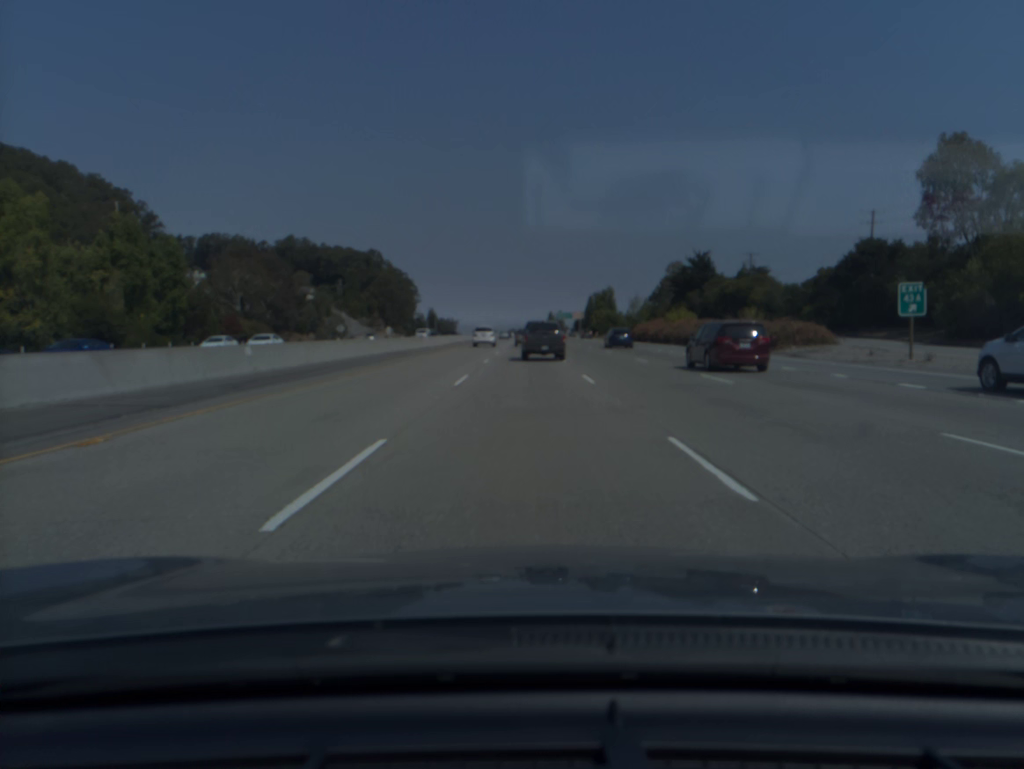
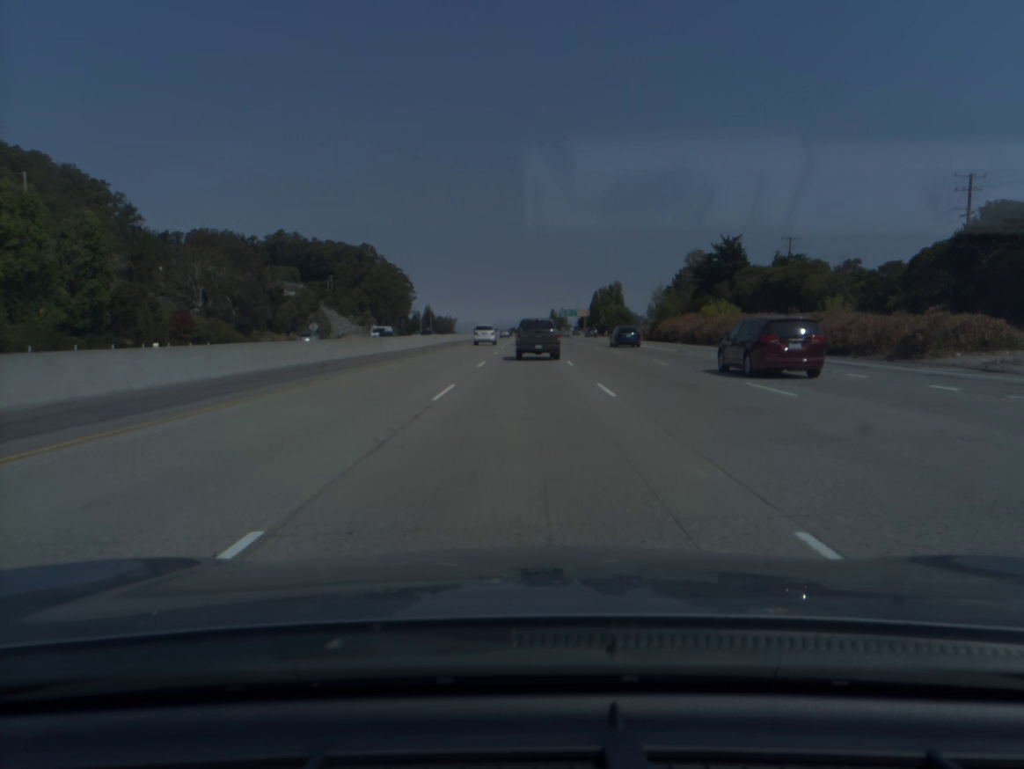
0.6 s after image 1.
(0.0, +19.3) m; 0°
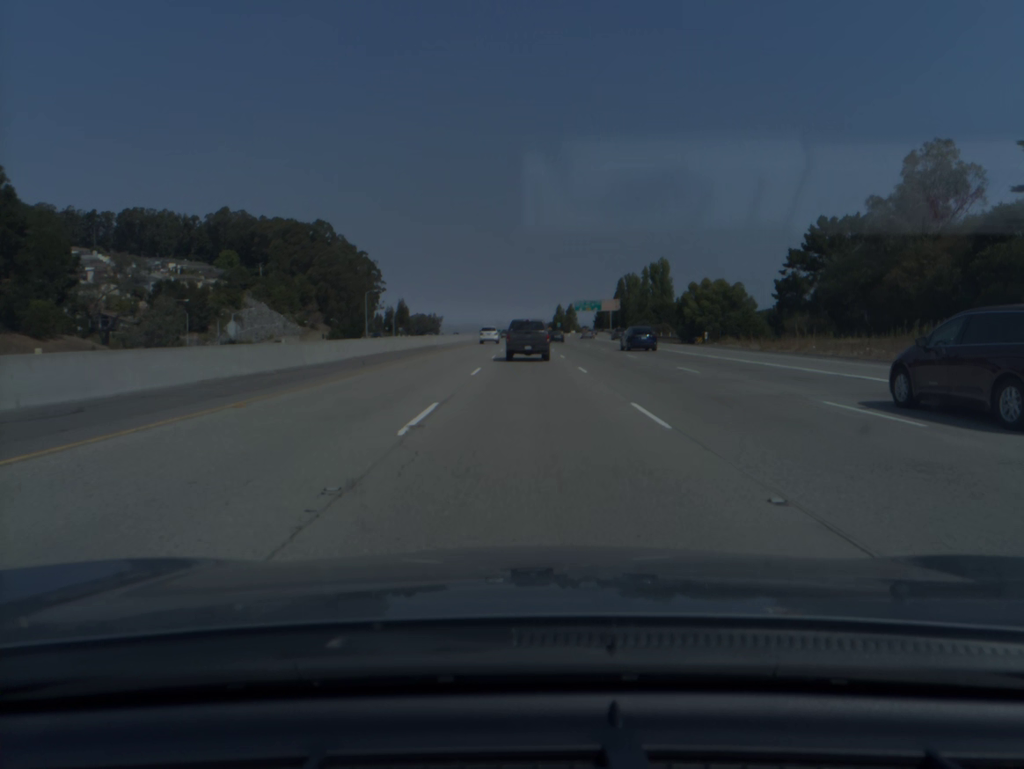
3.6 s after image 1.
(-0.2, +92.8) m; 0°
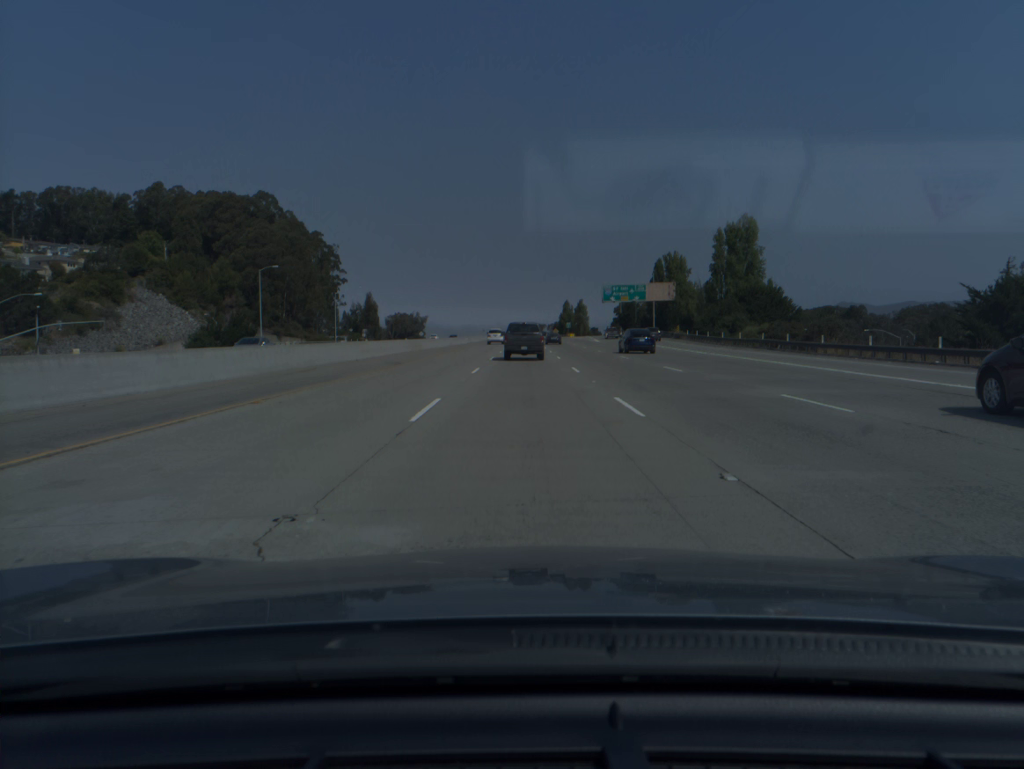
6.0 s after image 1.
(+0.1, +71.5) m; 0°
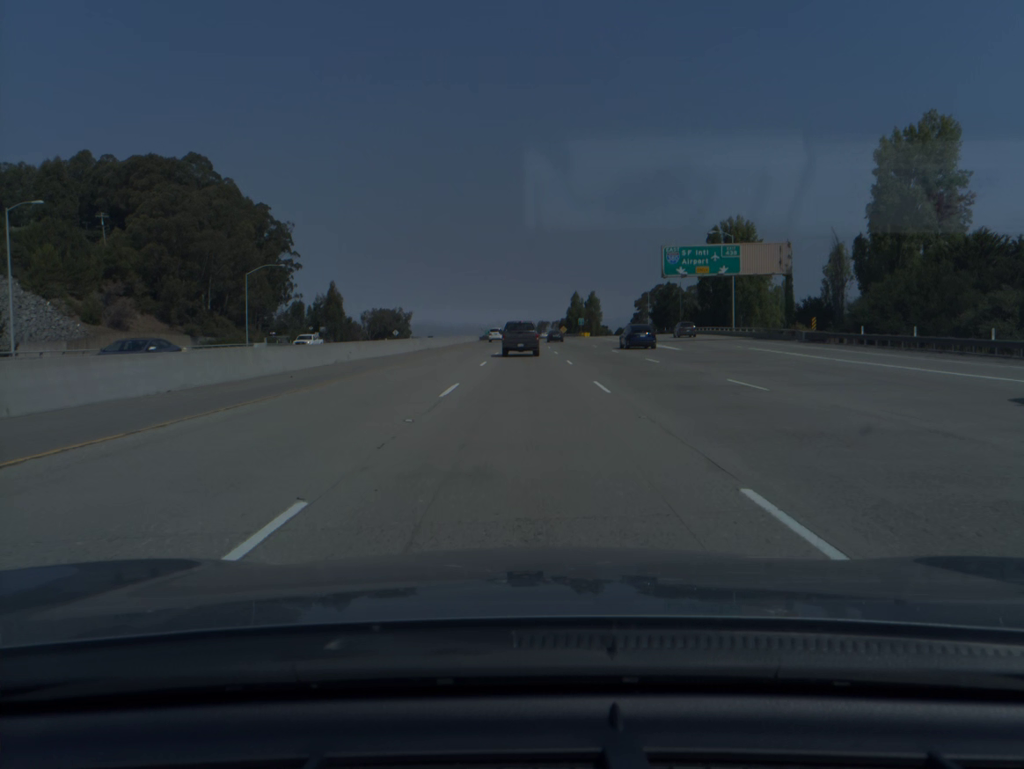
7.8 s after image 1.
(0.0, +53.5) m; 0°
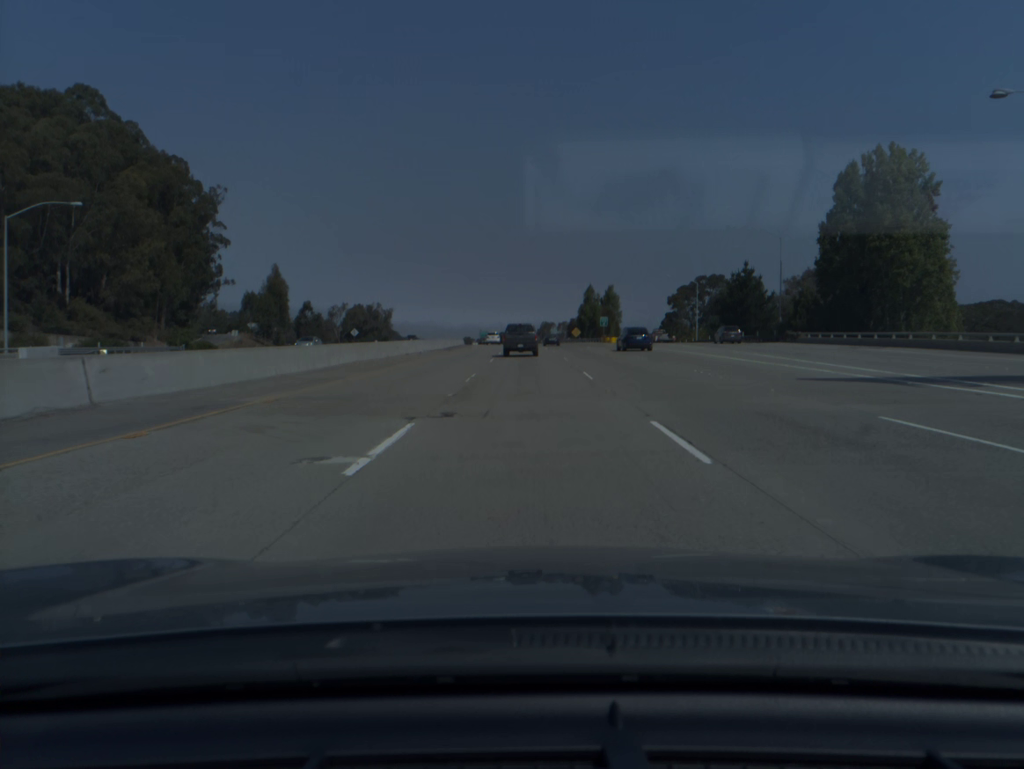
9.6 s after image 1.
(0.0, +53.4) m; 0°
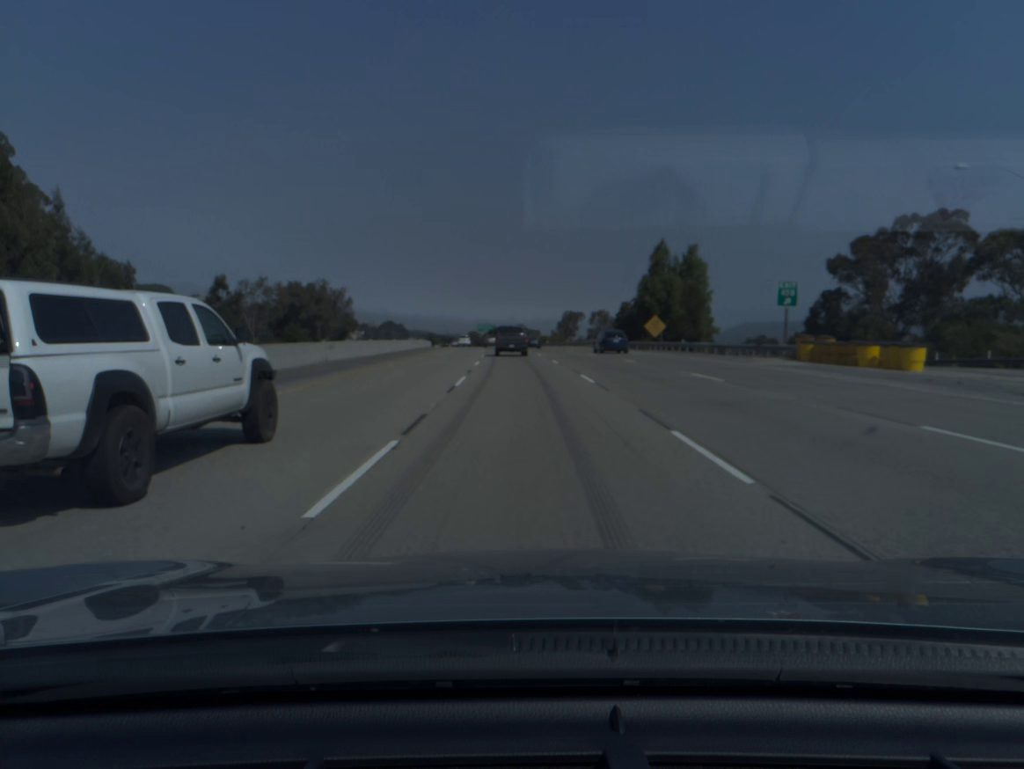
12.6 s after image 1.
(-0.4, +89.1) m; -1°
